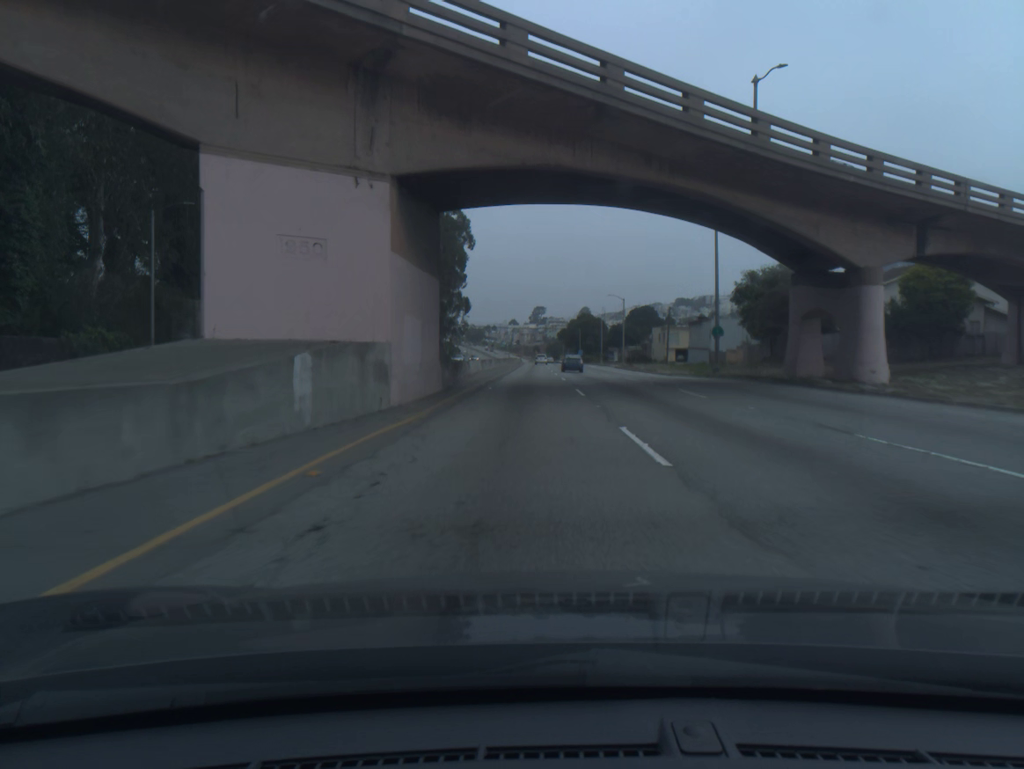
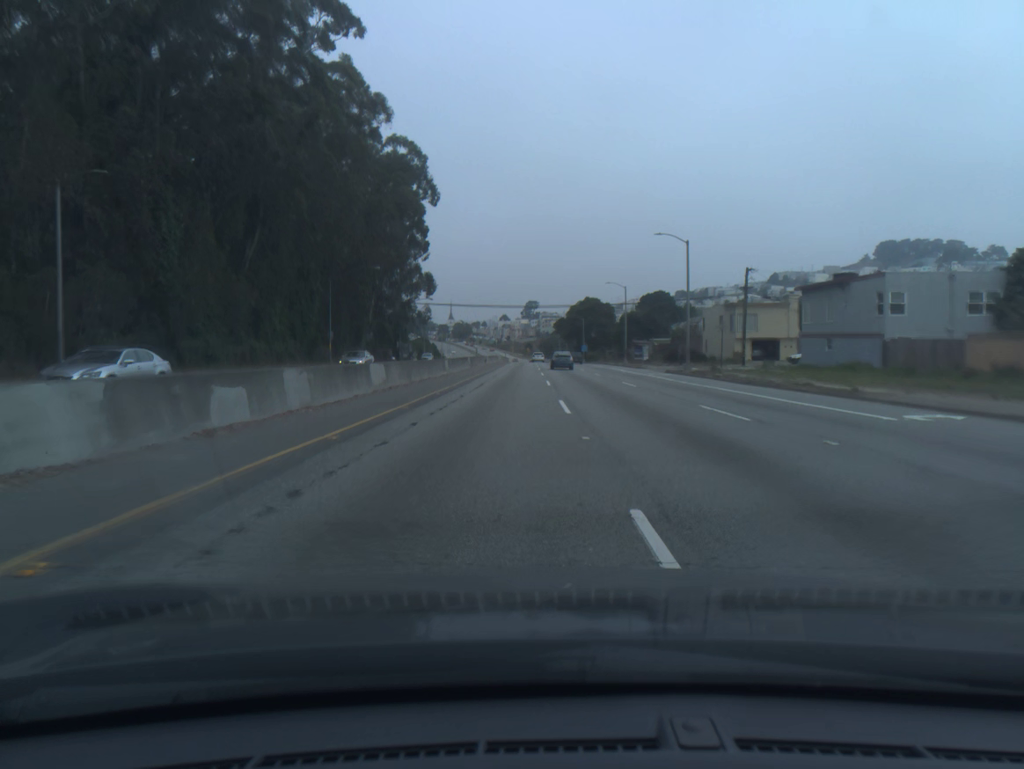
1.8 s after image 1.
(+0.3, +51.1) m; +1°
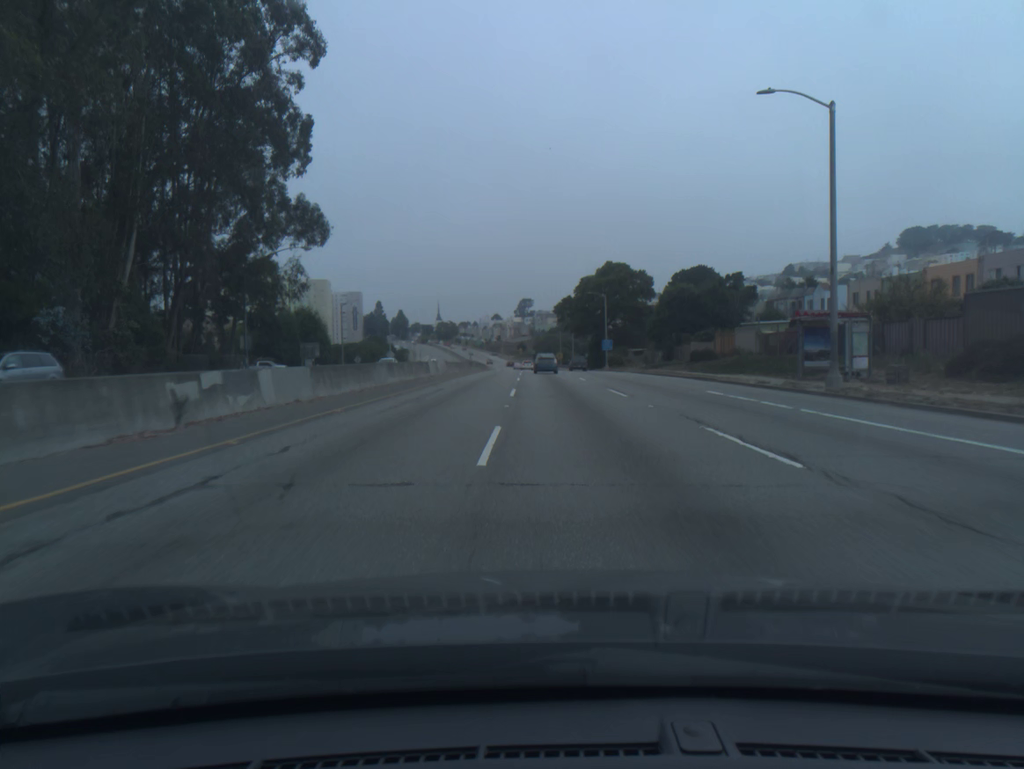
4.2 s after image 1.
(+0.1, +66.8) m; 0°
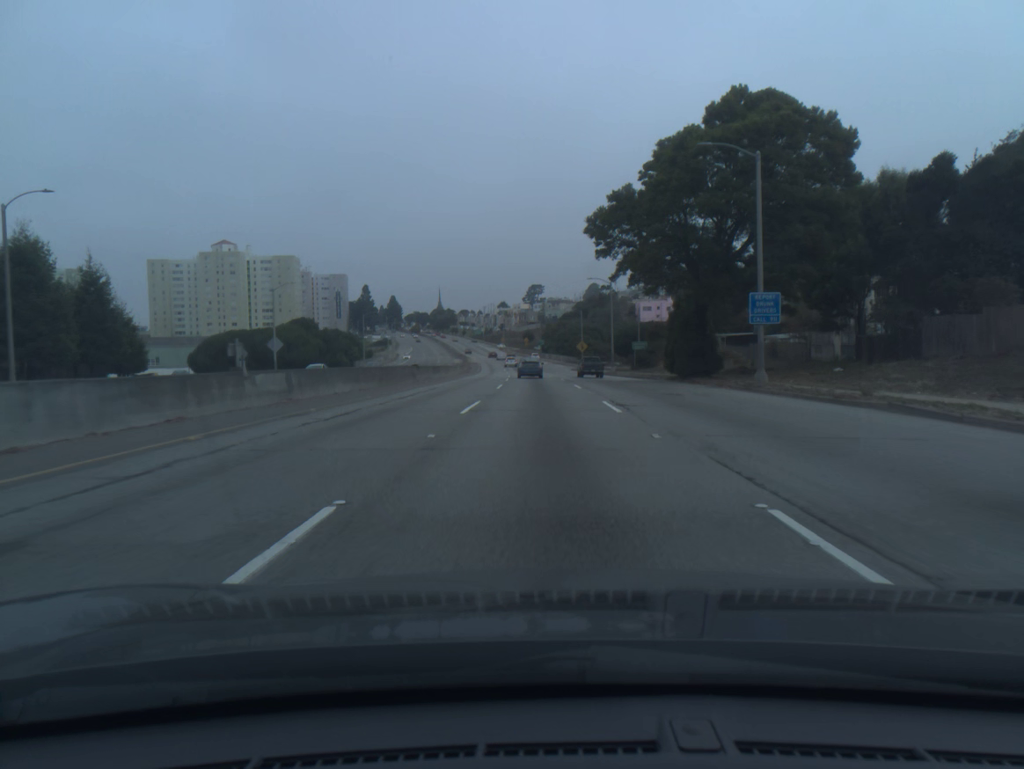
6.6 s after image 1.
(-0.1, +65.7) m; -1°
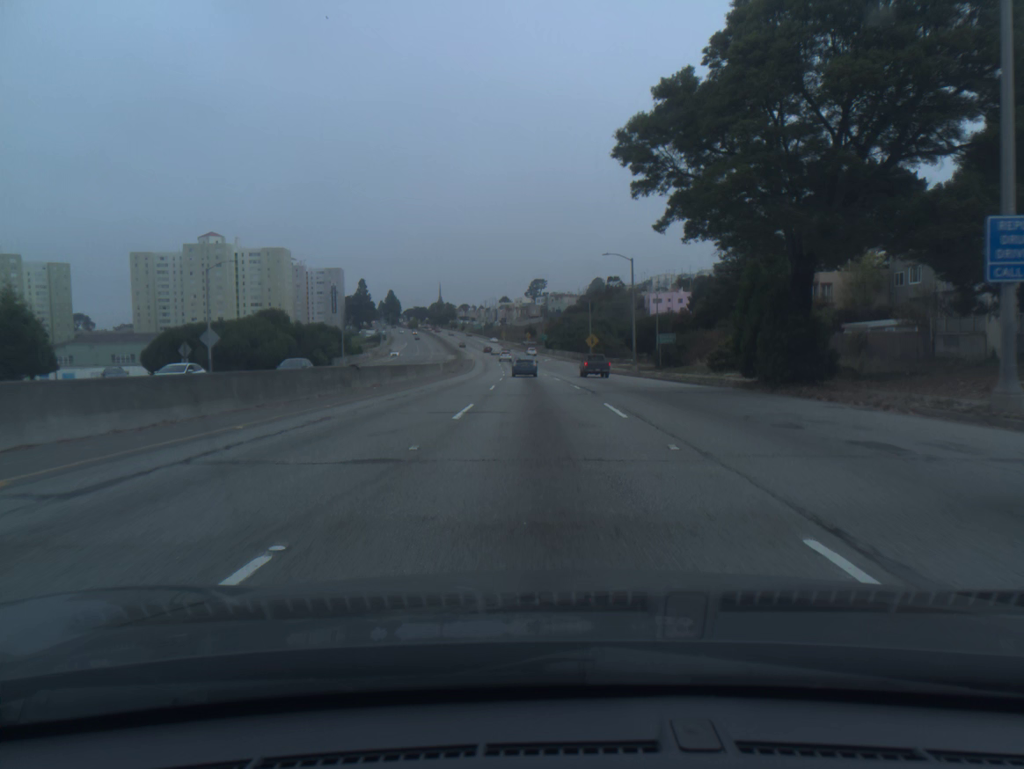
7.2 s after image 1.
(0.0, +16.3) m; 0°
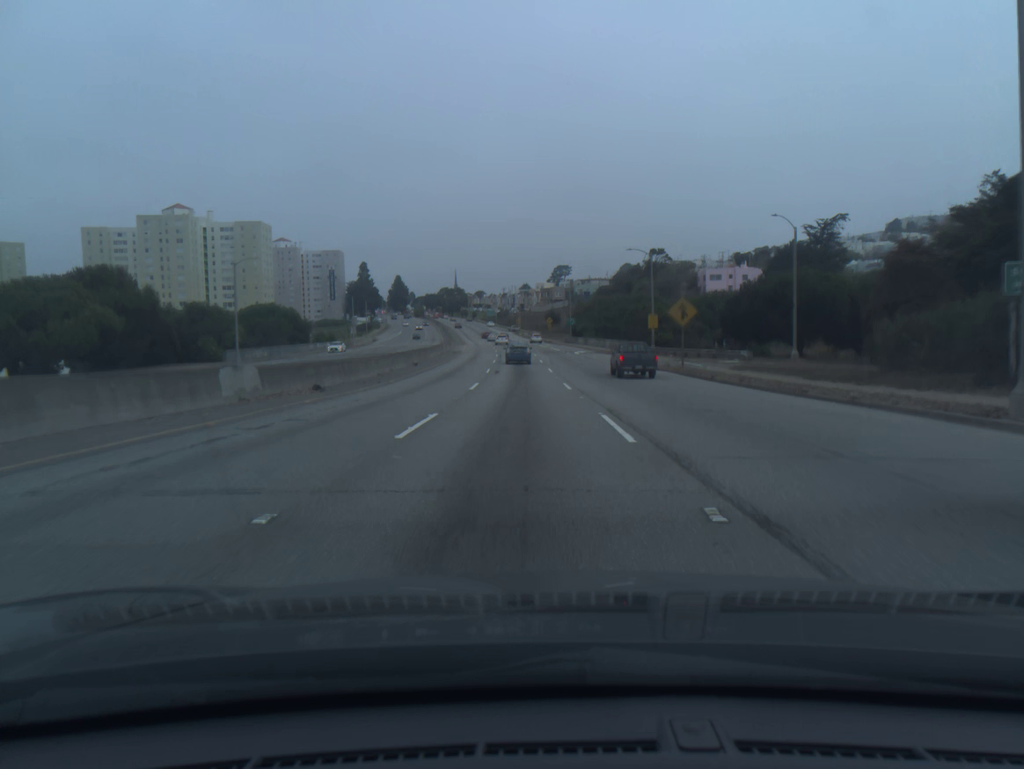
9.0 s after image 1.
(-0.5, +48.6) m; -2°
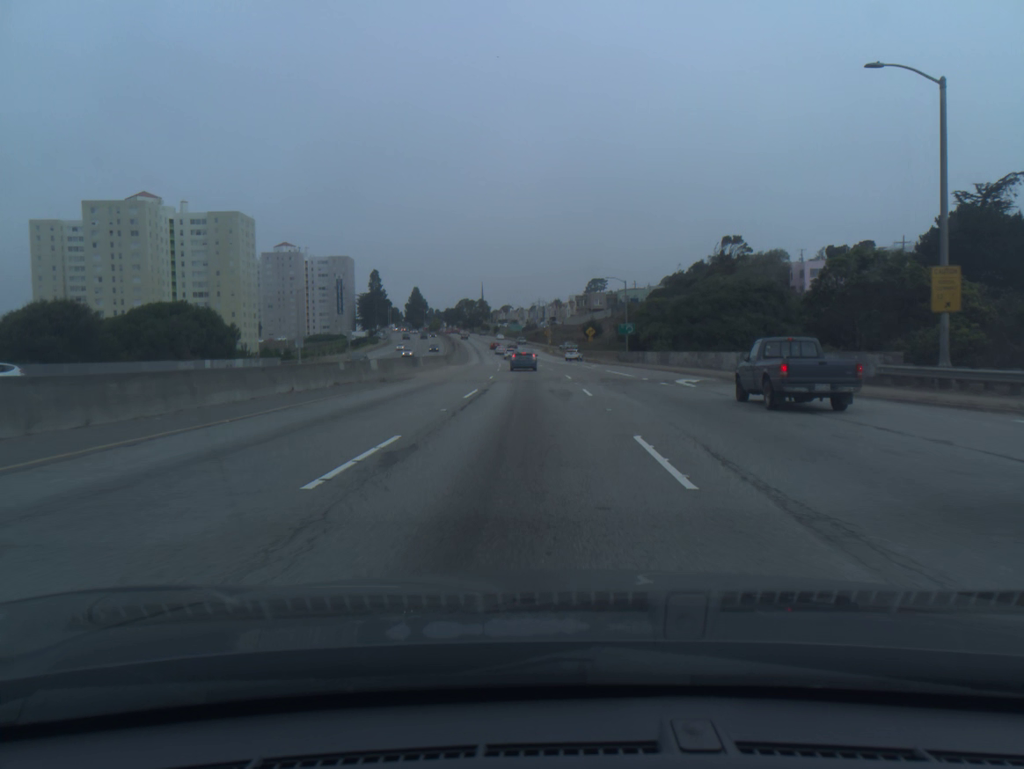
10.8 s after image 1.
(-1.1, +48.1) m; -2°
